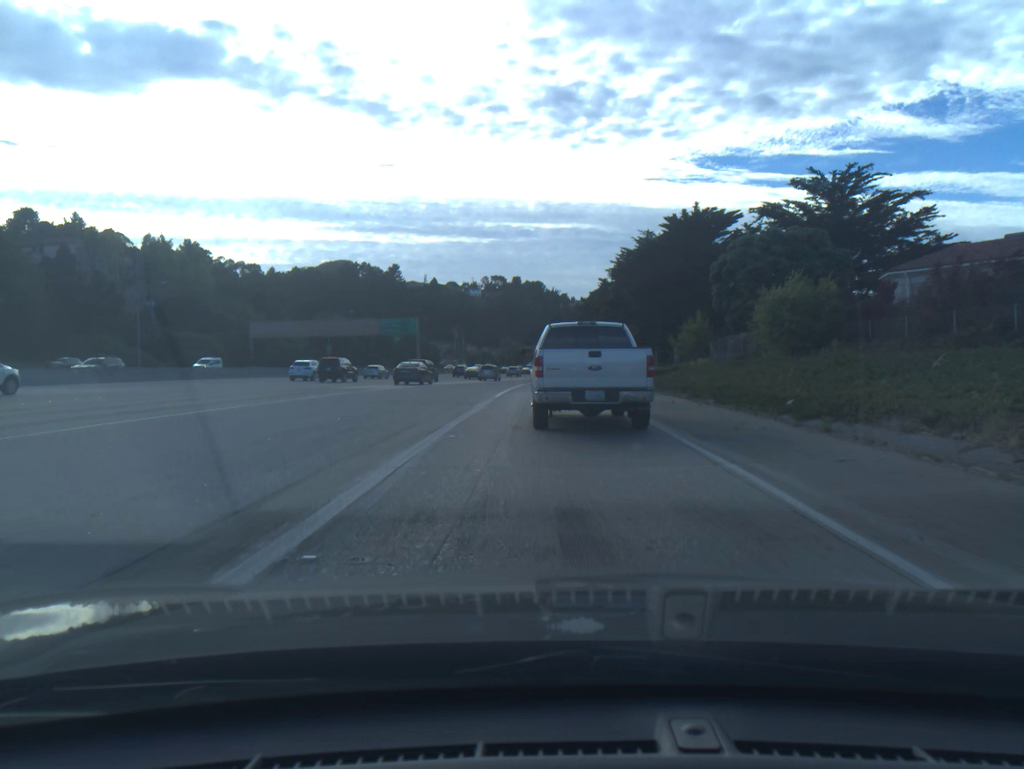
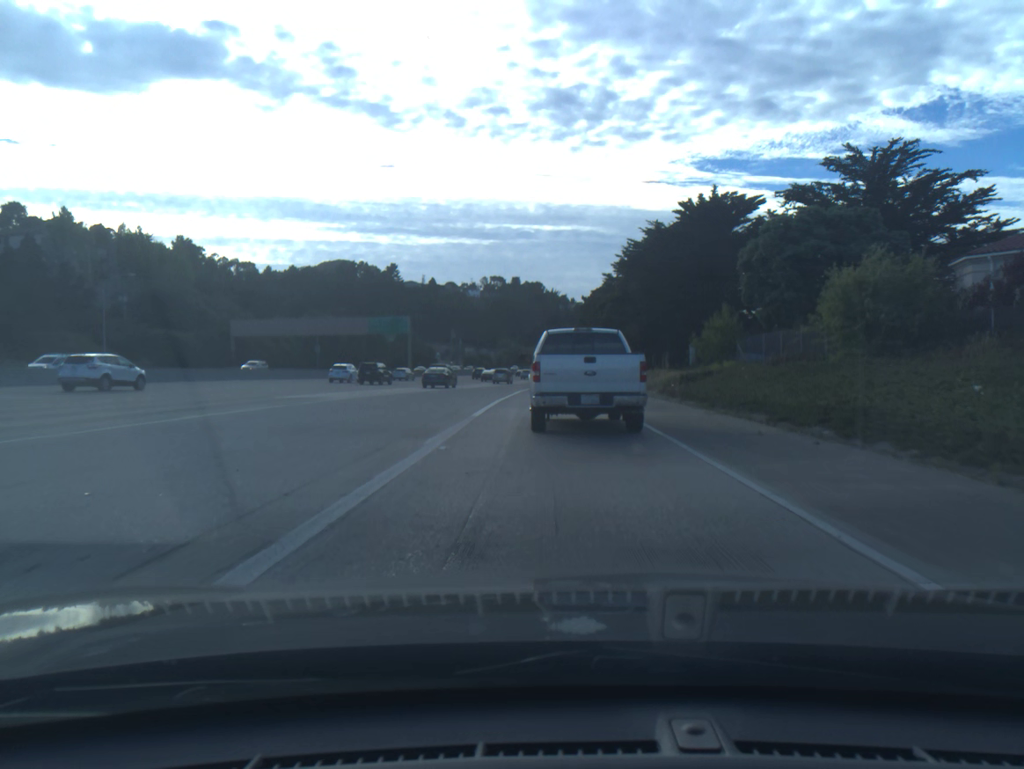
(0.0, +8.8) m; 0°
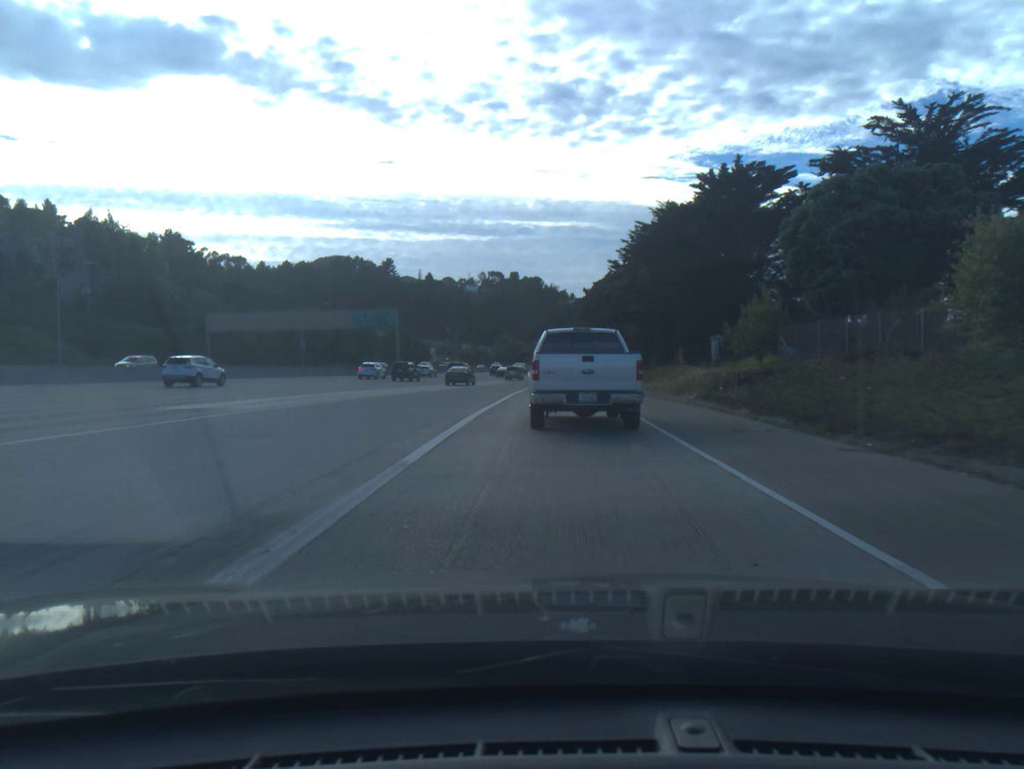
(0.0, +9.1) m; 0°
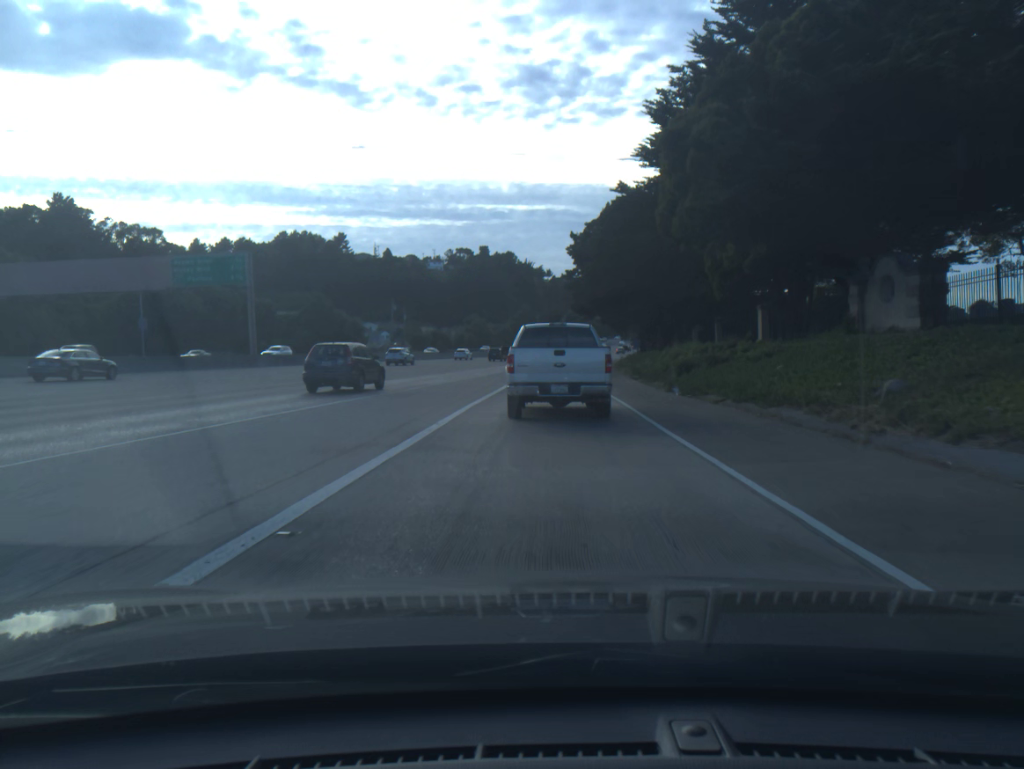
(+0.9, +49.2) m; +2°
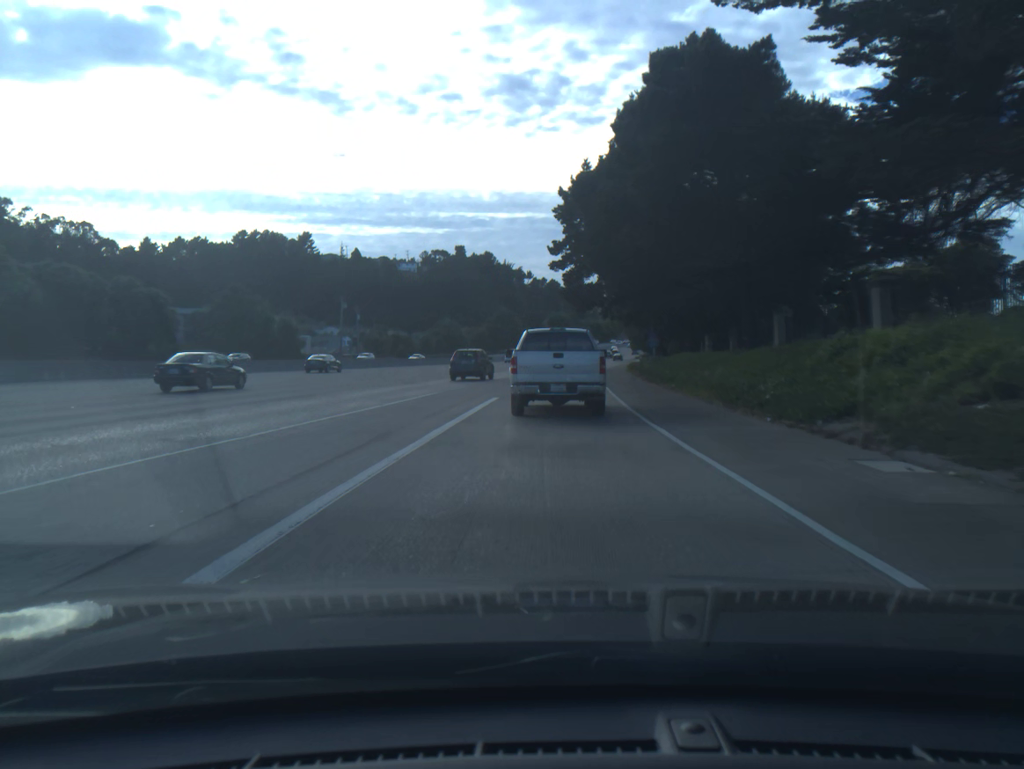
(+0.2, +30.8) m; +1°
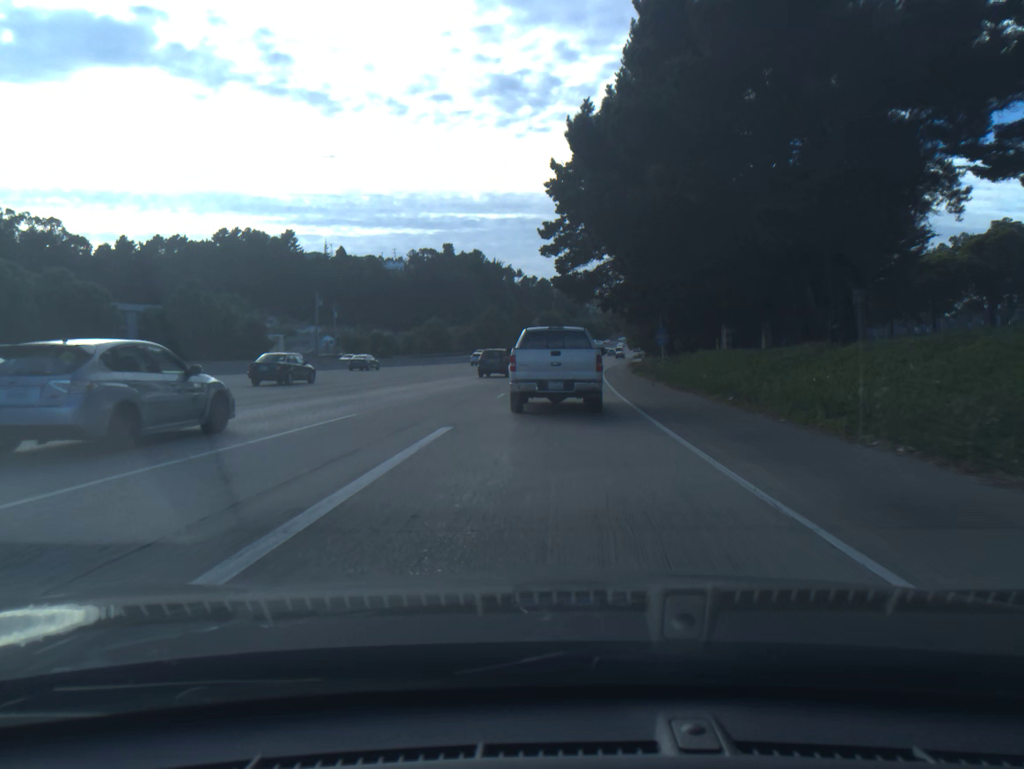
(+0.1, +10.6) m; +1°
